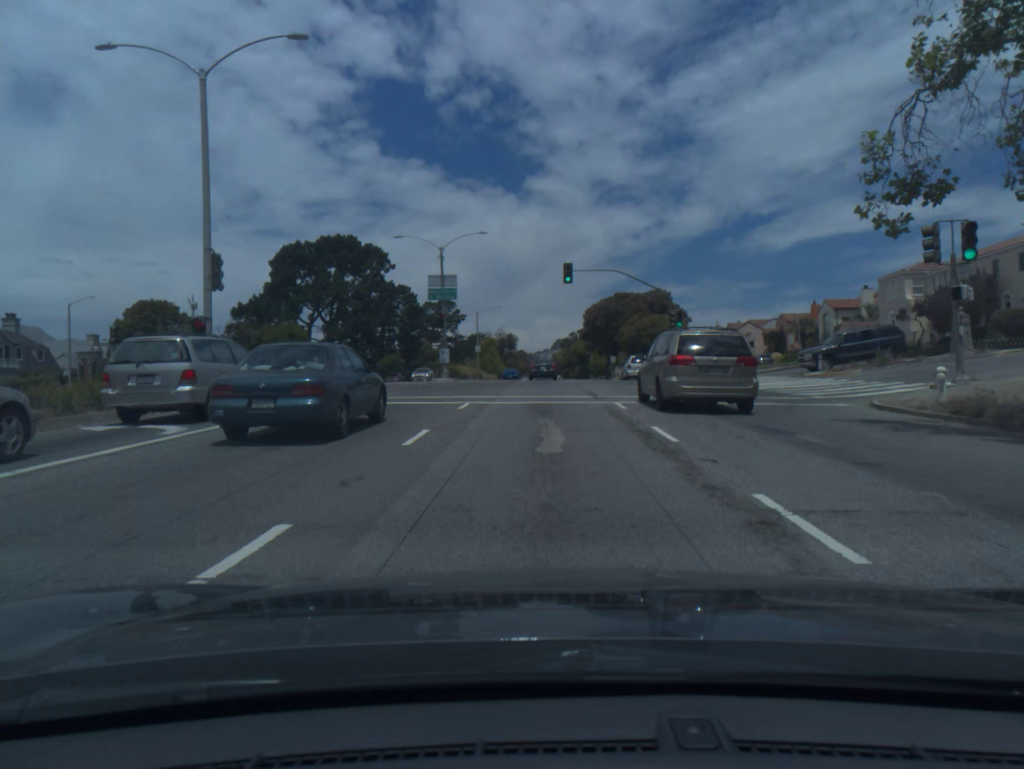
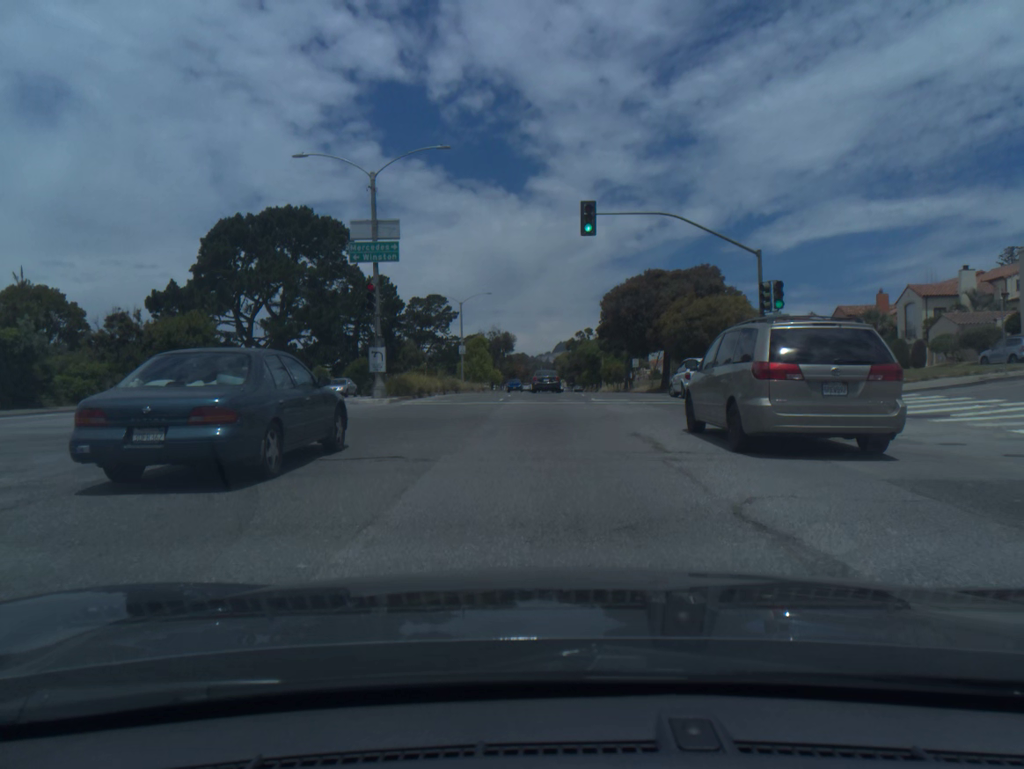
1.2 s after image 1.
(0.0, +20.3) m; 0°
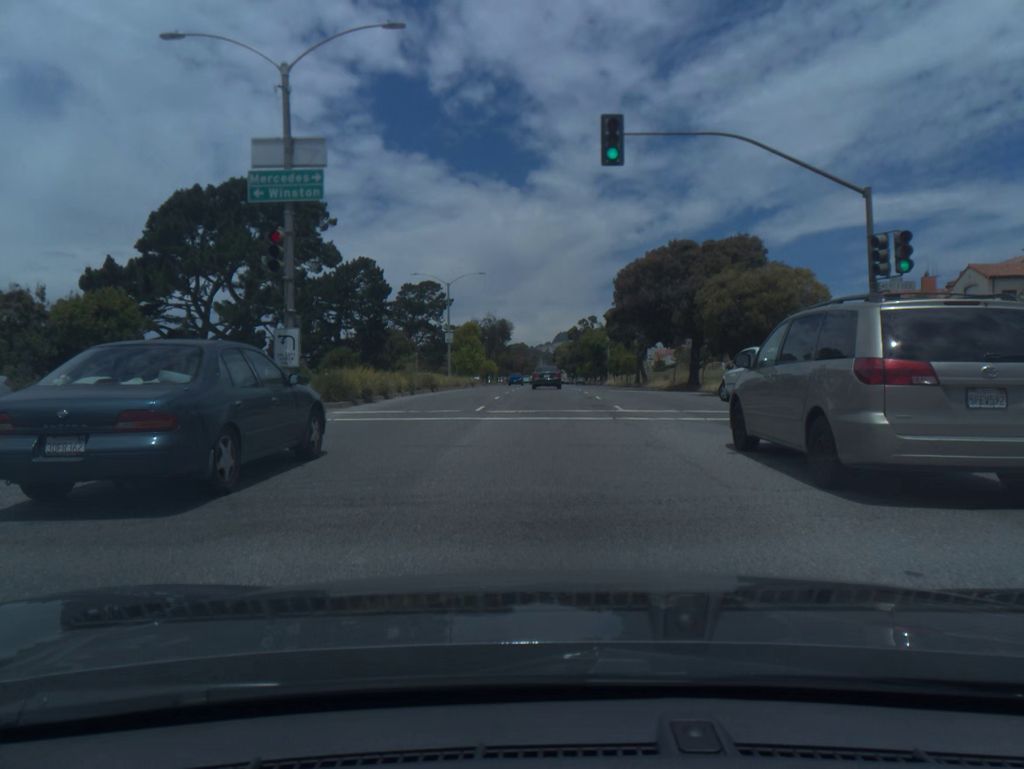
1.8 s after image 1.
(0.0, +10.2) m; 0°
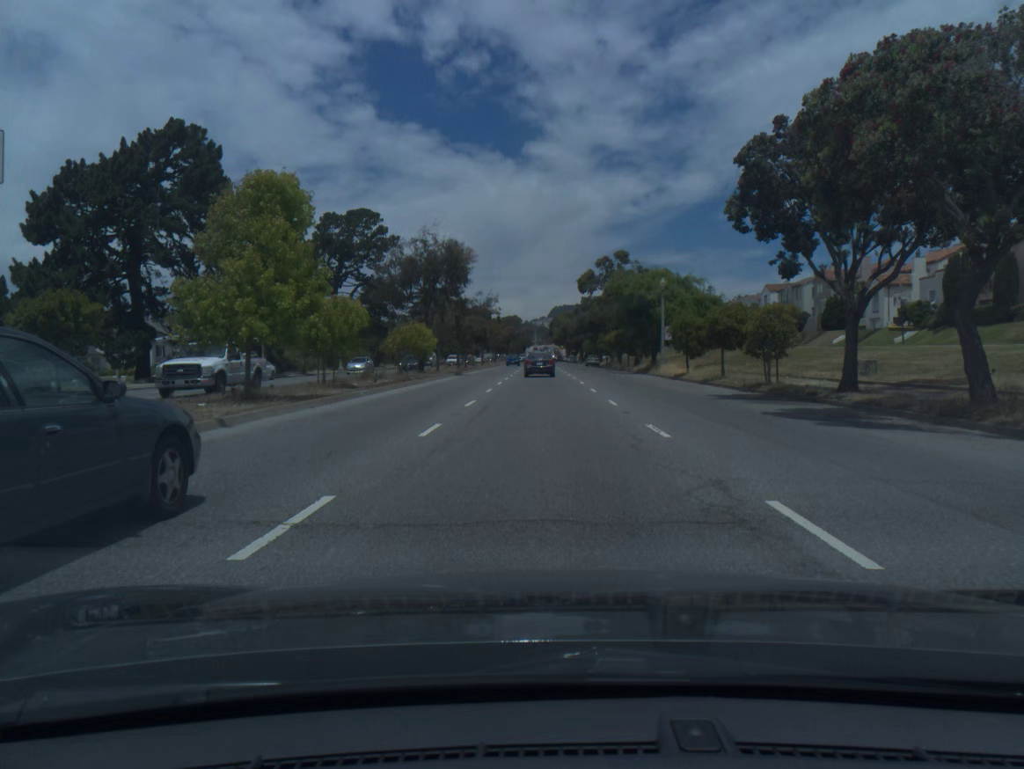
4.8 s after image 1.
(+0.1, +51.4) m; 0°
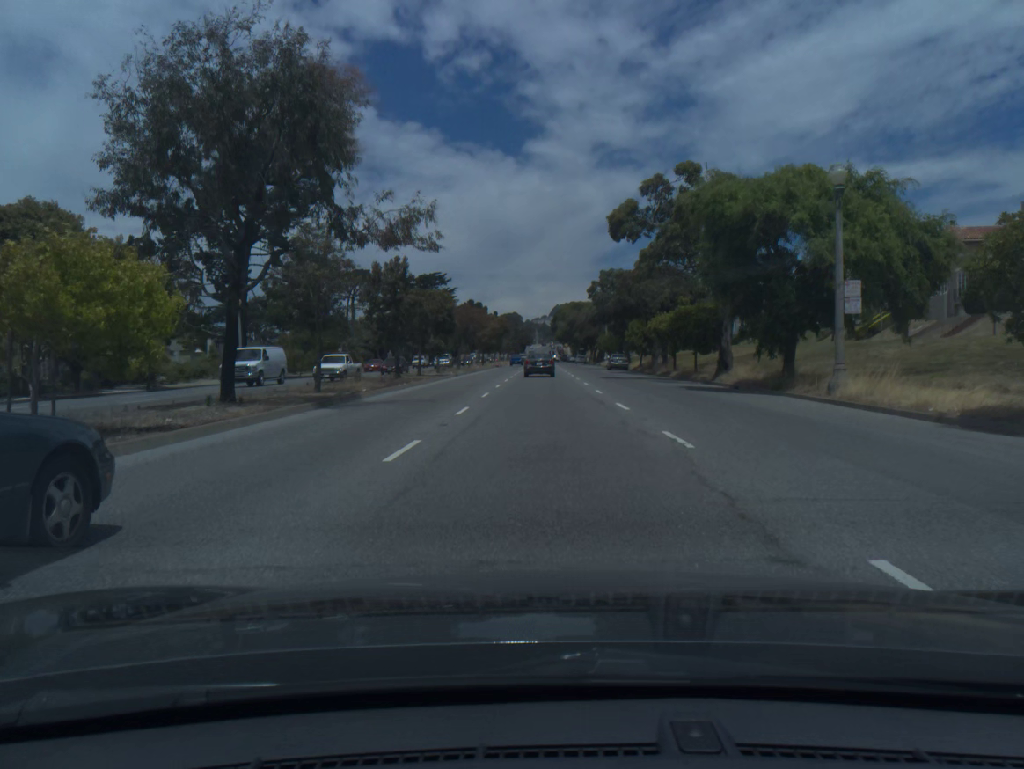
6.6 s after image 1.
(-0.1, +31.6) m; 0°
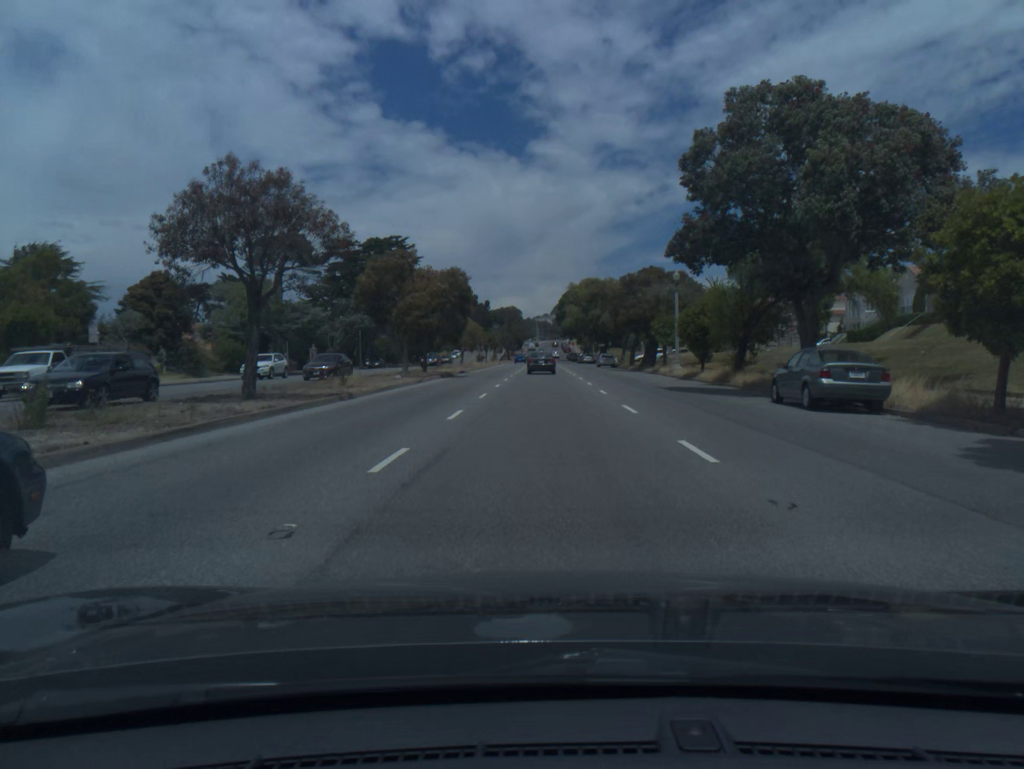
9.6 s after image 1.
(0.0, +51.9) m; 0°
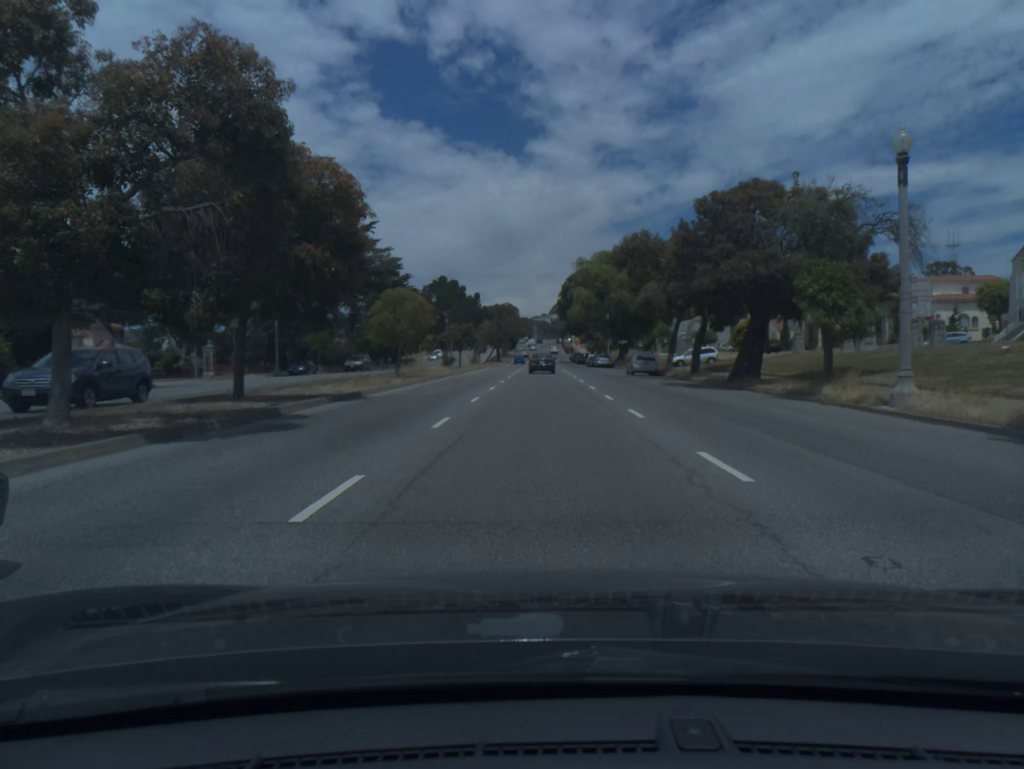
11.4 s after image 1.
(0.0, +31.0) m; 0°
